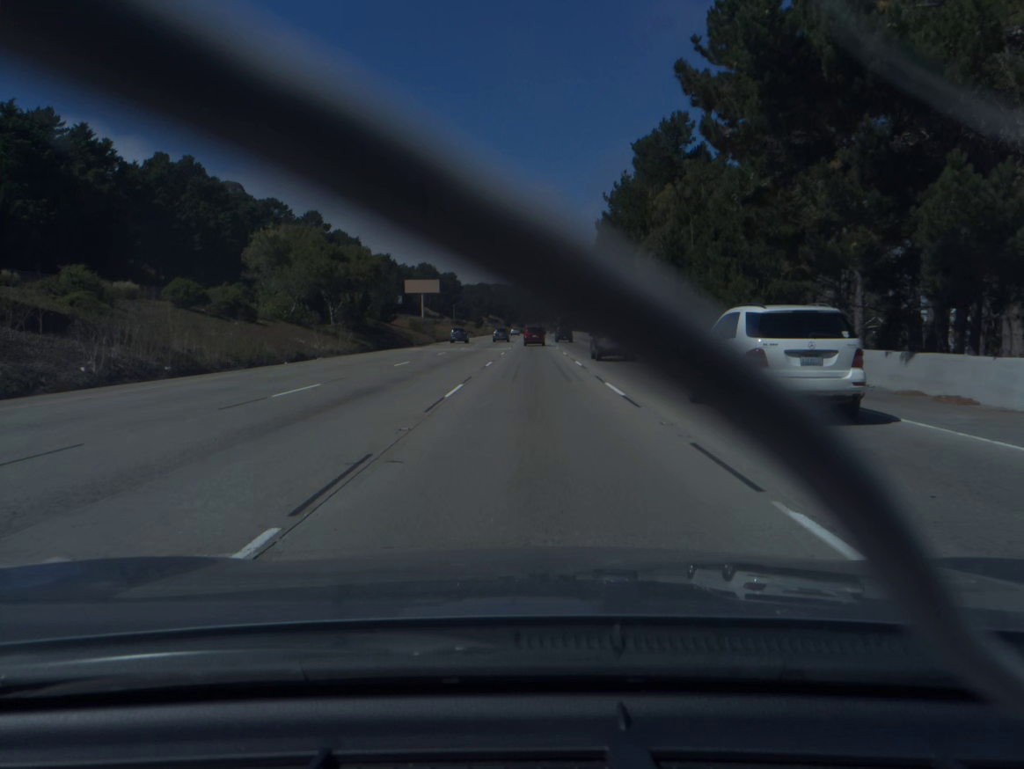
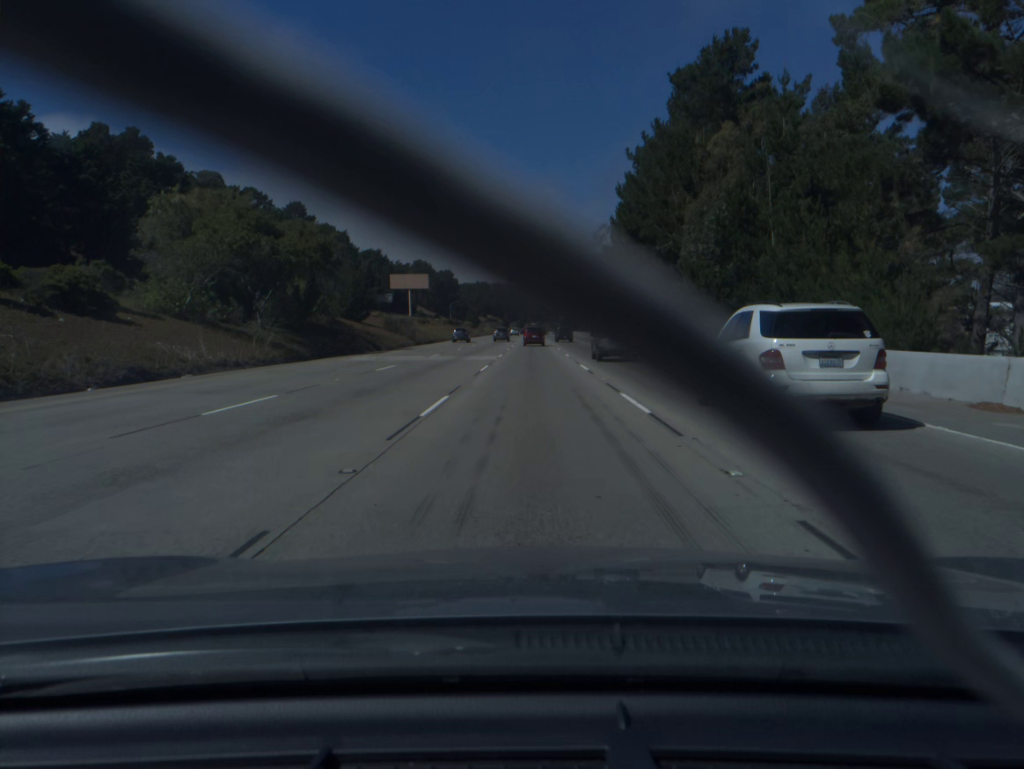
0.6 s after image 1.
(0.0, +18.2) m; 0°
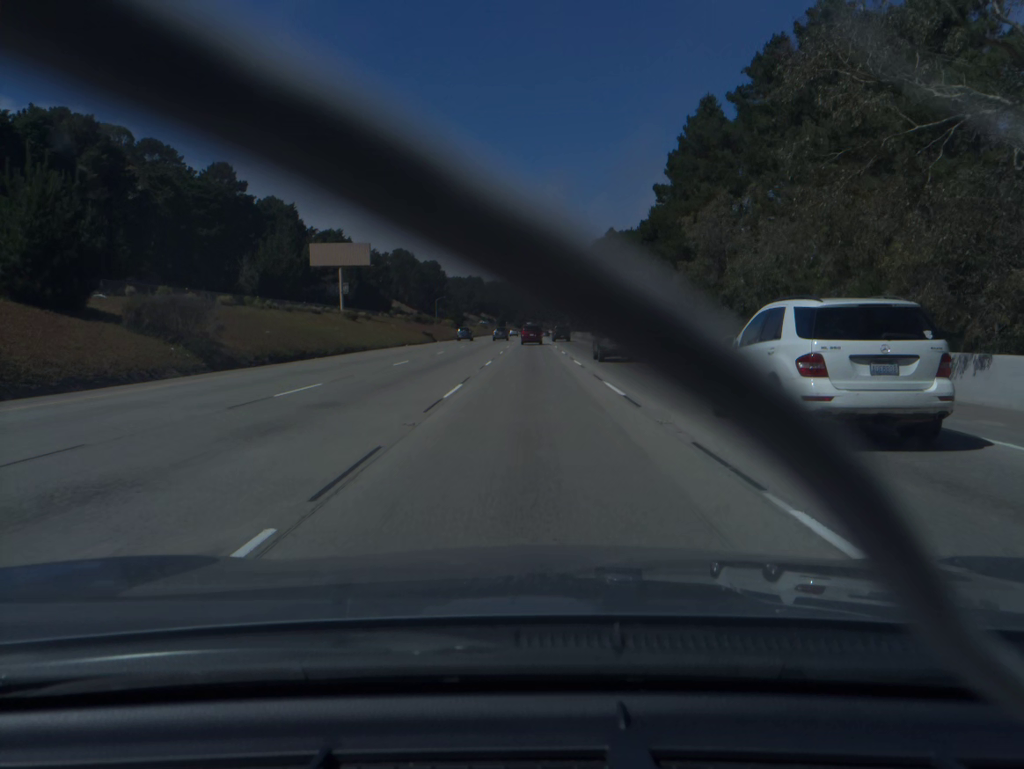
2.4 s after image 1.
(0.0, +54.8) m; 0°
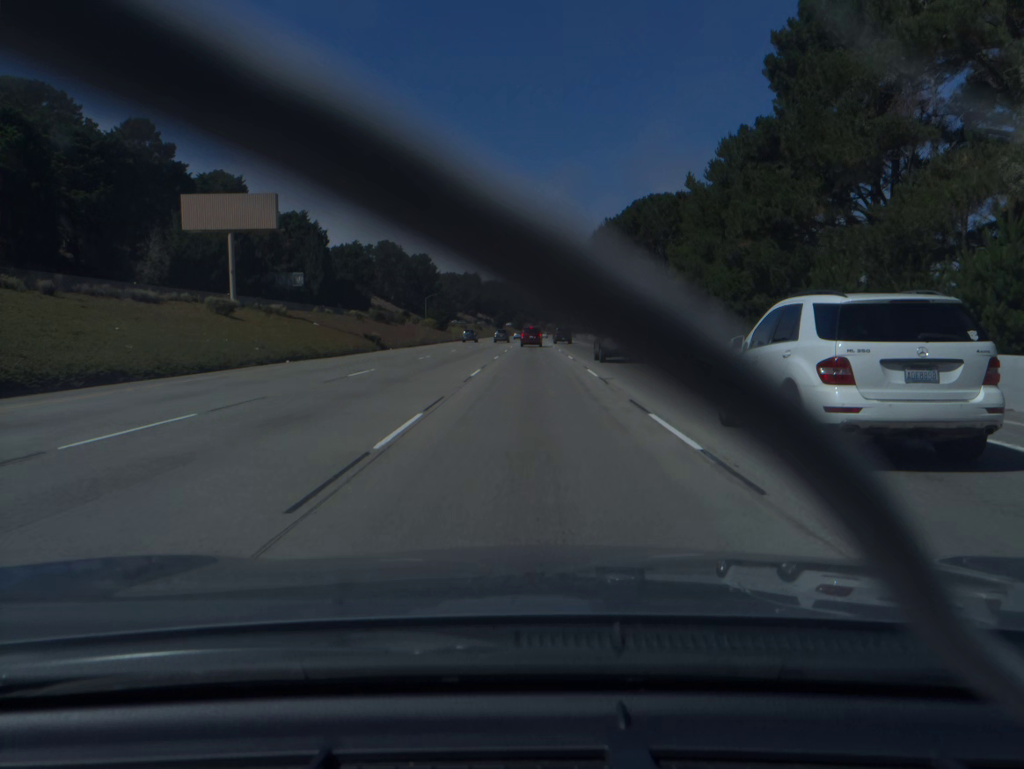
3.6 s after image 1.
(0.0, +36.7) m; 0°
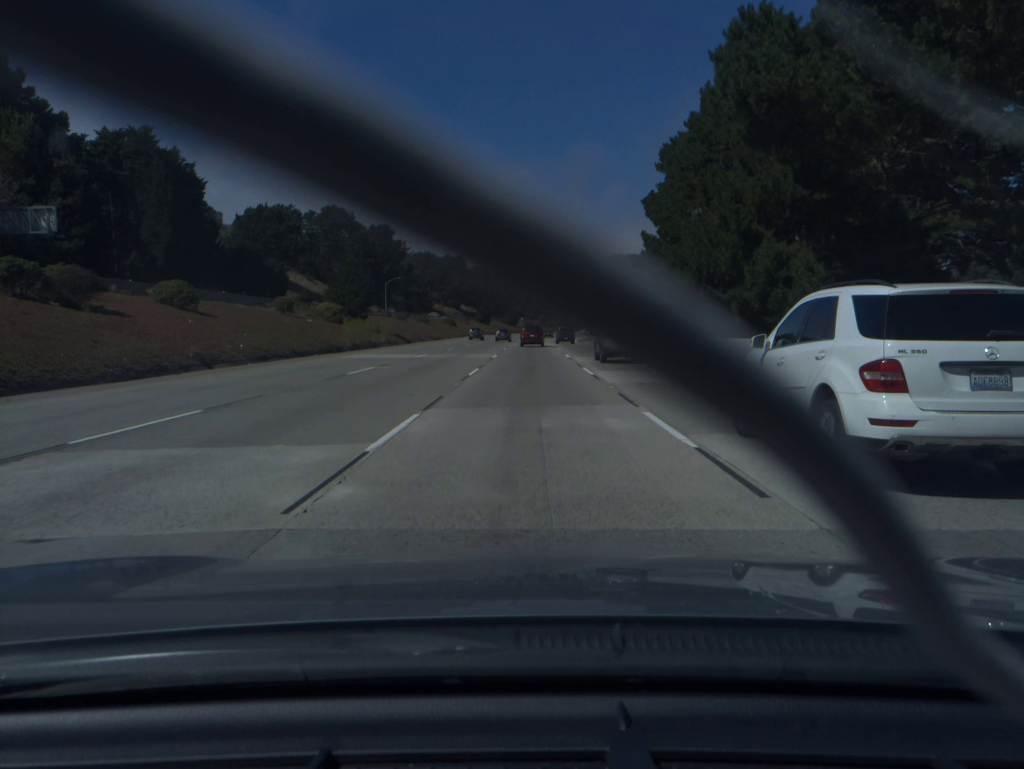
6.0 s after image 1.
(0.0, +73.0) m; 0°
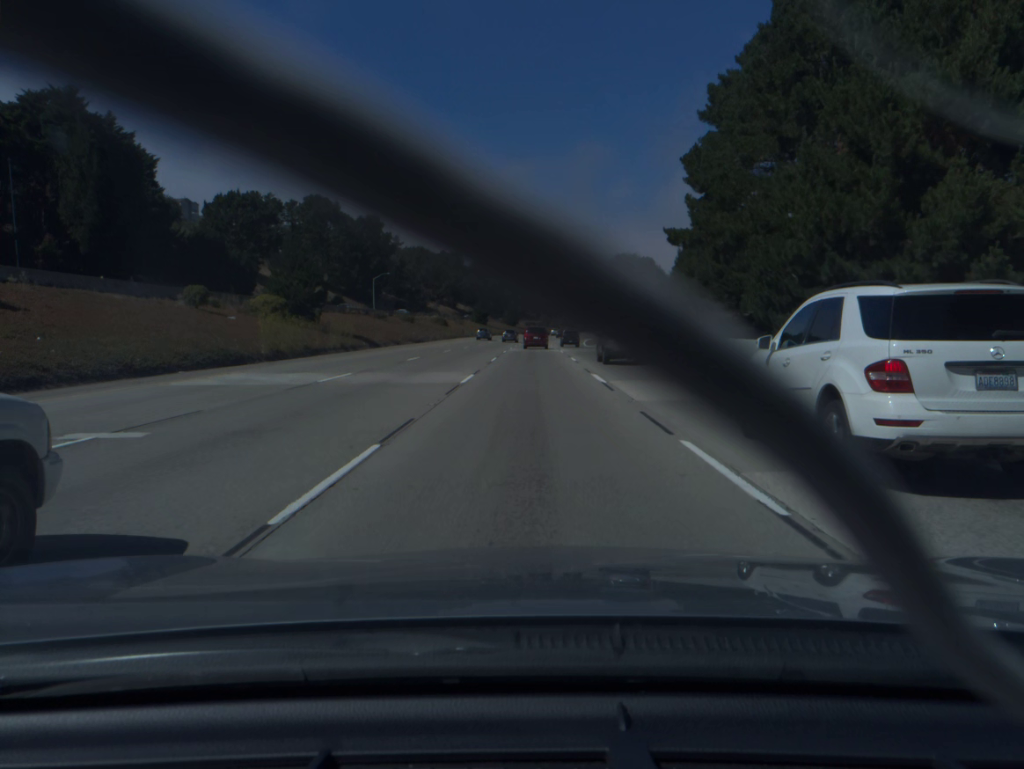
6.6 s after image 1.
(0.0, +17.9) m; 0°
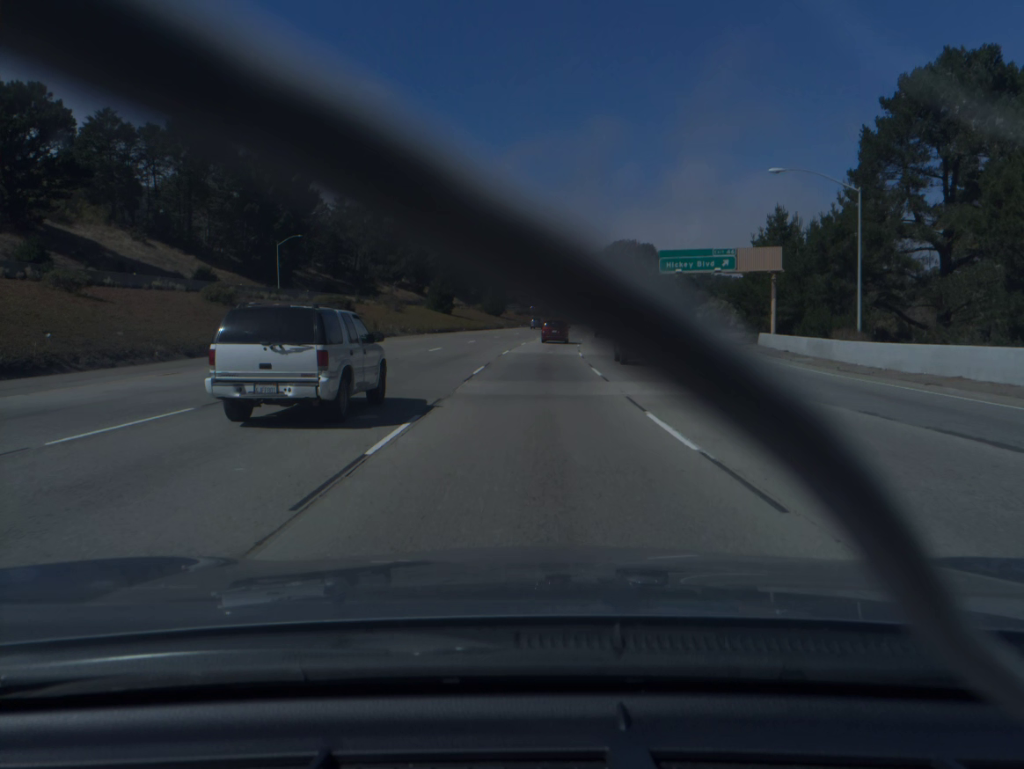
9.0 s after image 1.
(0.0, +70.1) m; 0°
